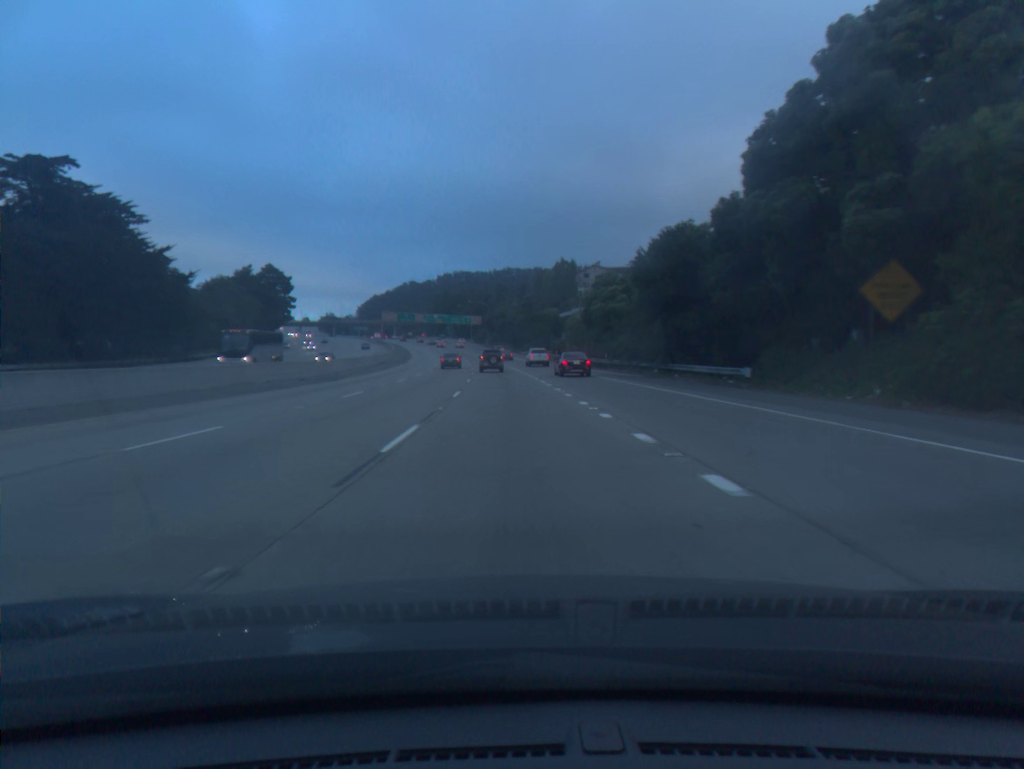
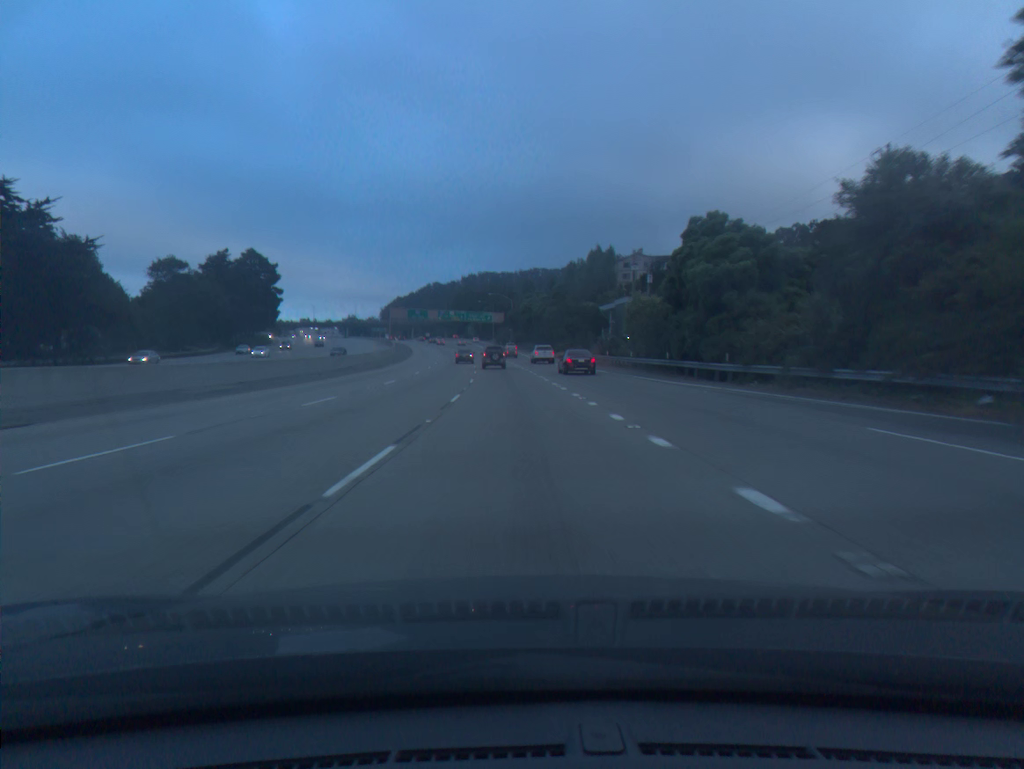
(-0.6, +32.1) m; -2°
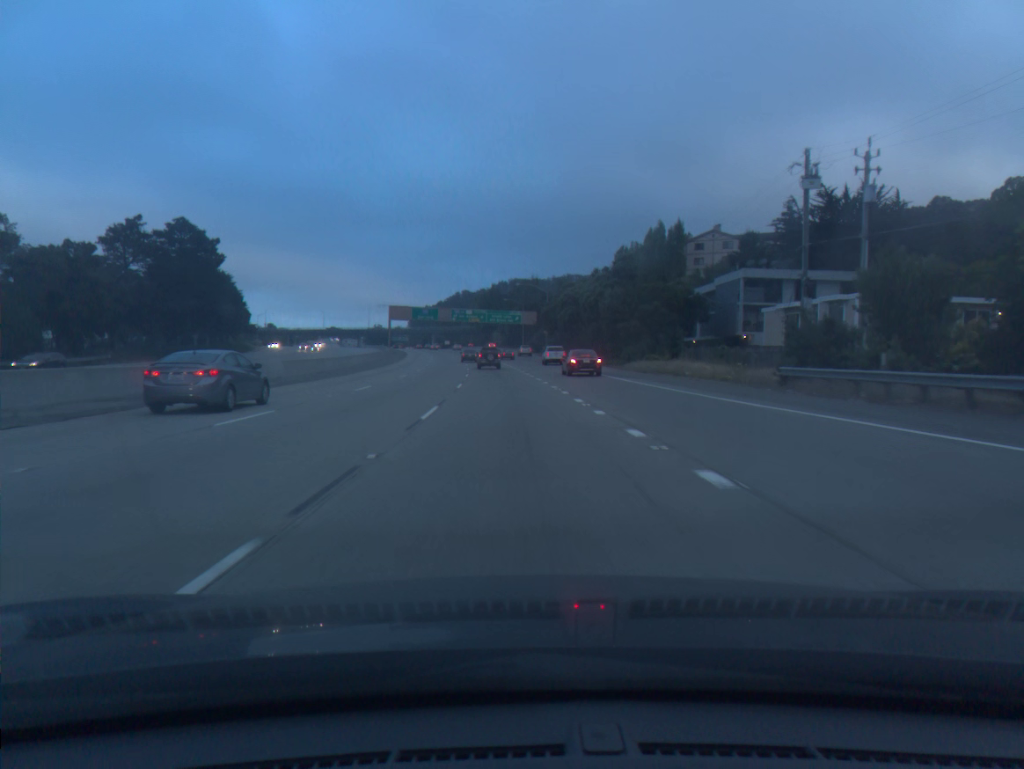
(-1.0, +48.2) m; -2°
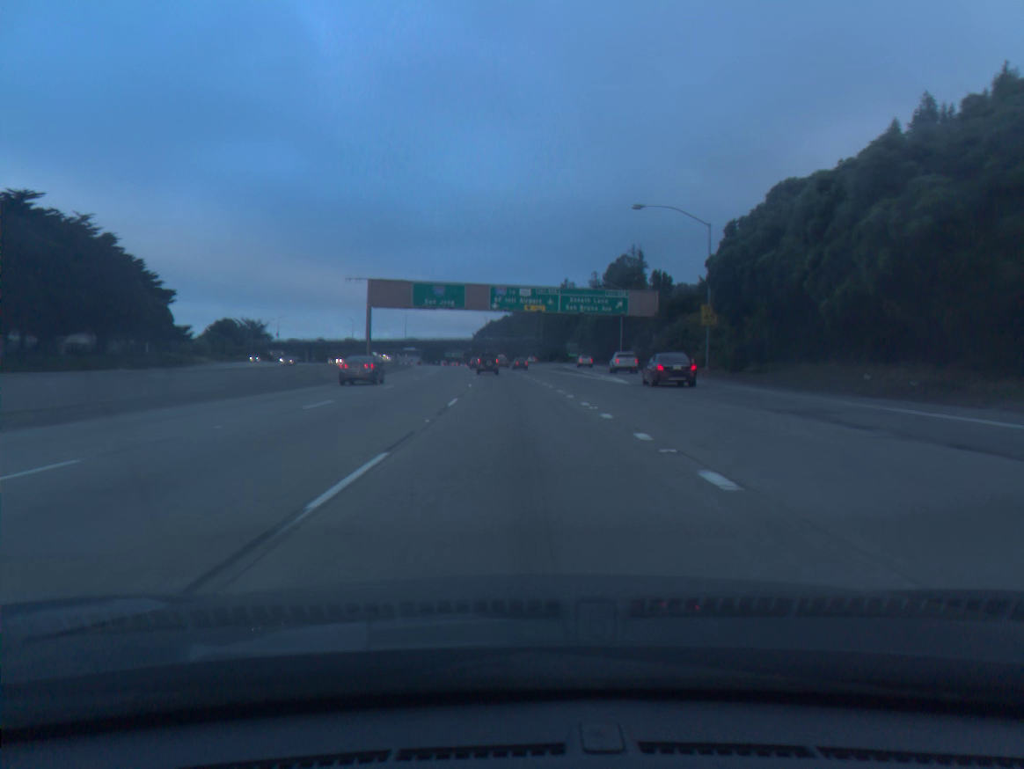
(-3.6, +80.5) m; -5°
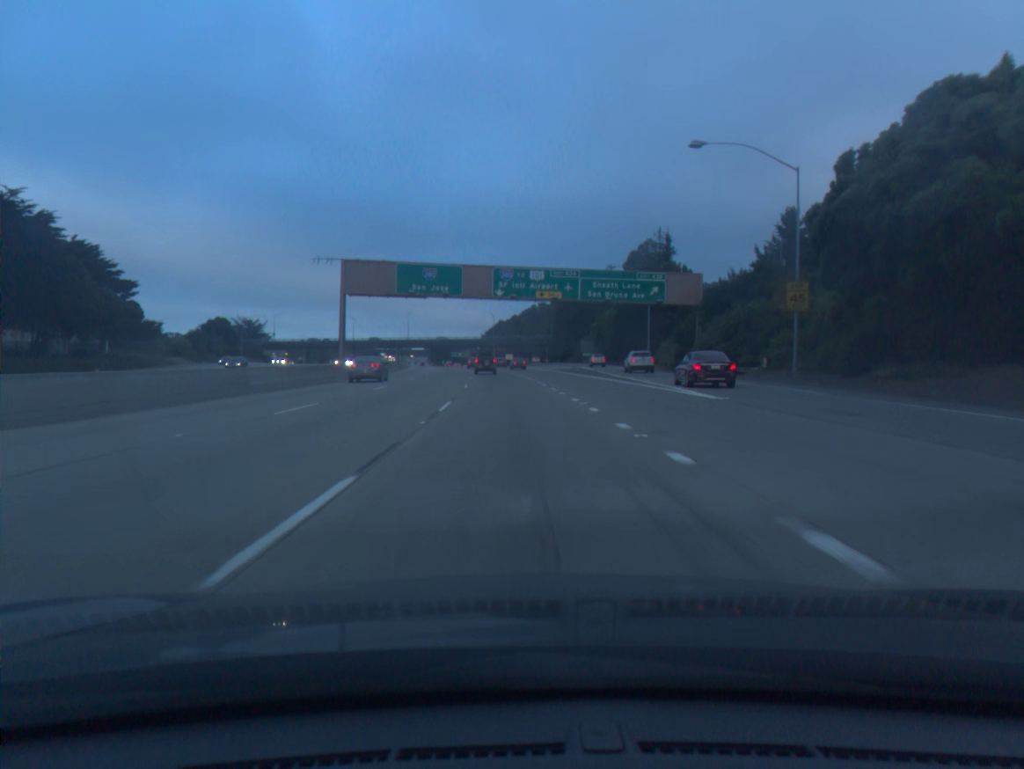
(-0.1, +16.3) m; -1°
